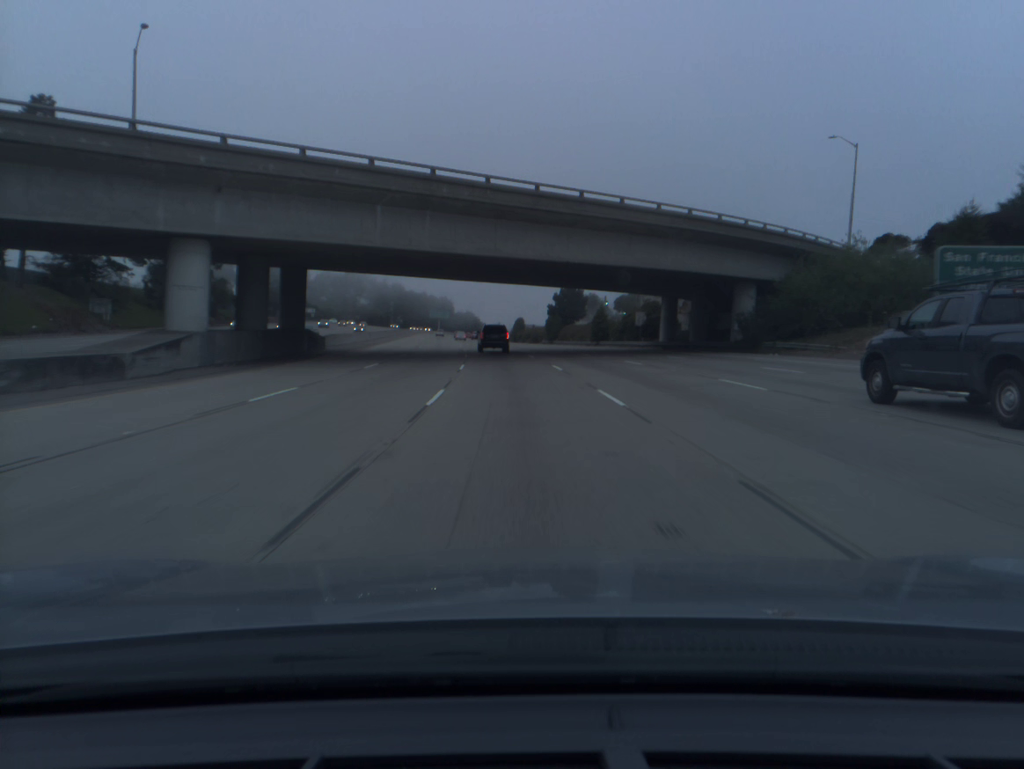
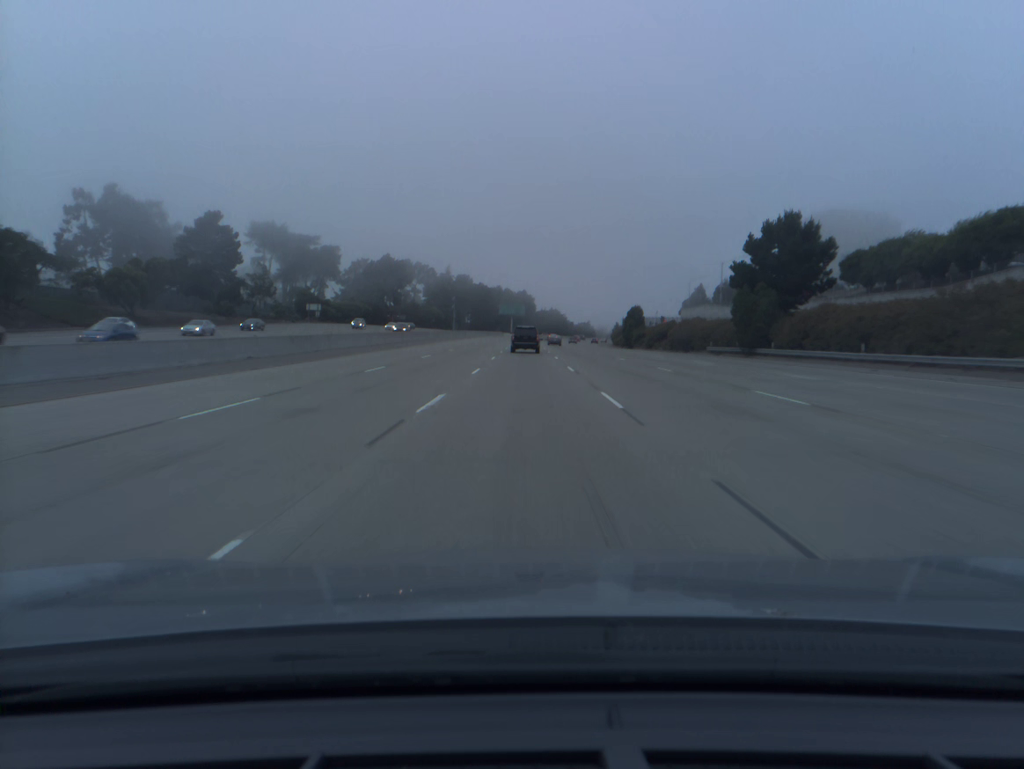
(-5.0, +85.1) m; -6°
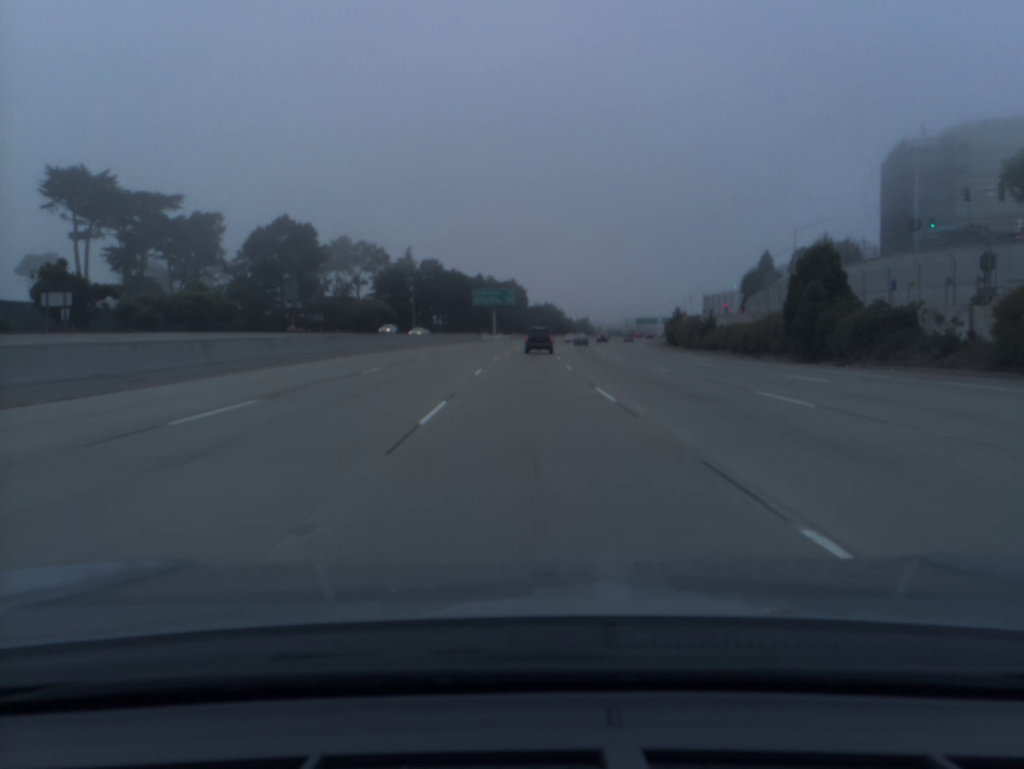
(0.0, +85.9) m; +1°
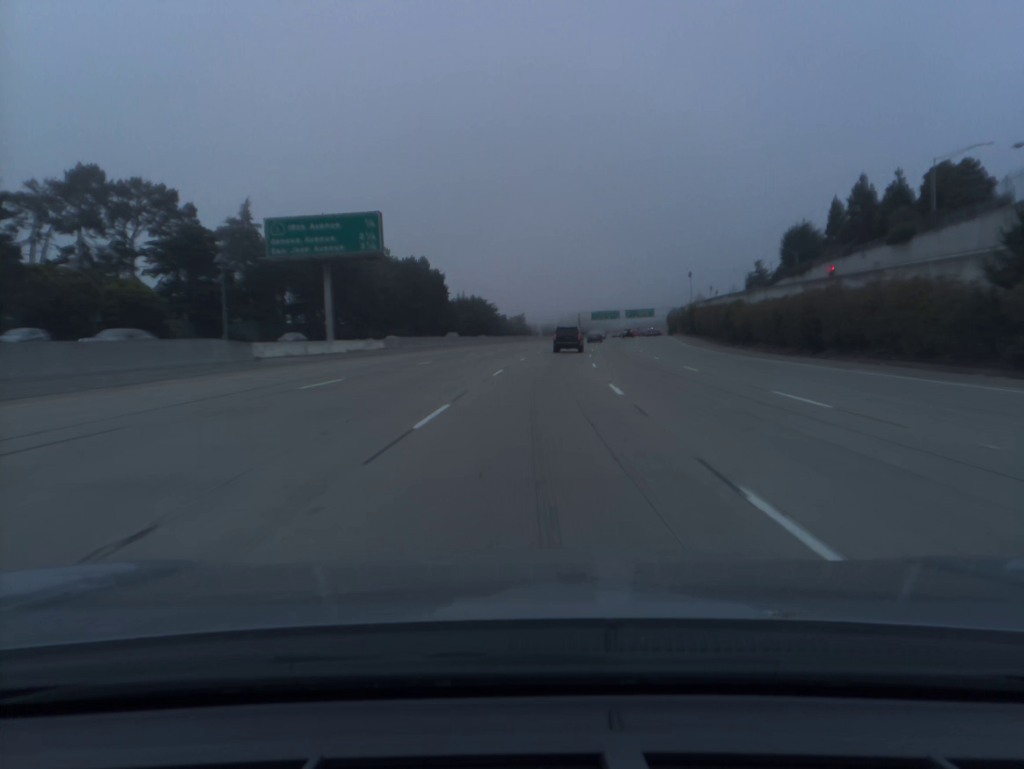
(+2.3, +85.9) m; +5°
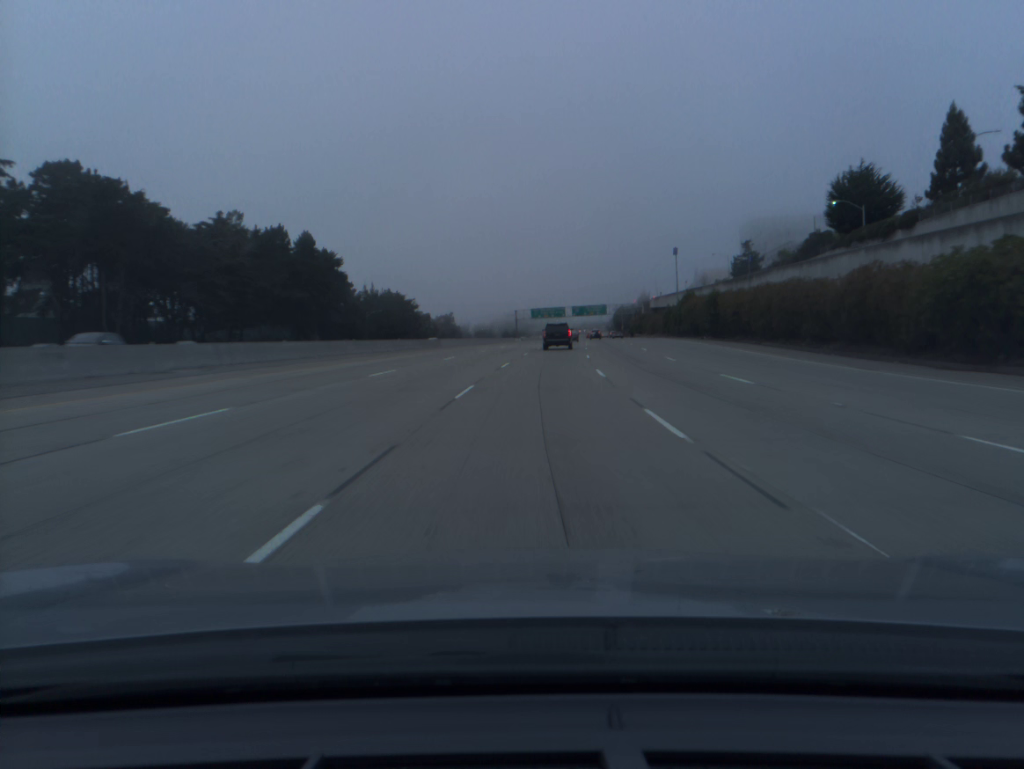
(+2.4, +51.6) m; +5°
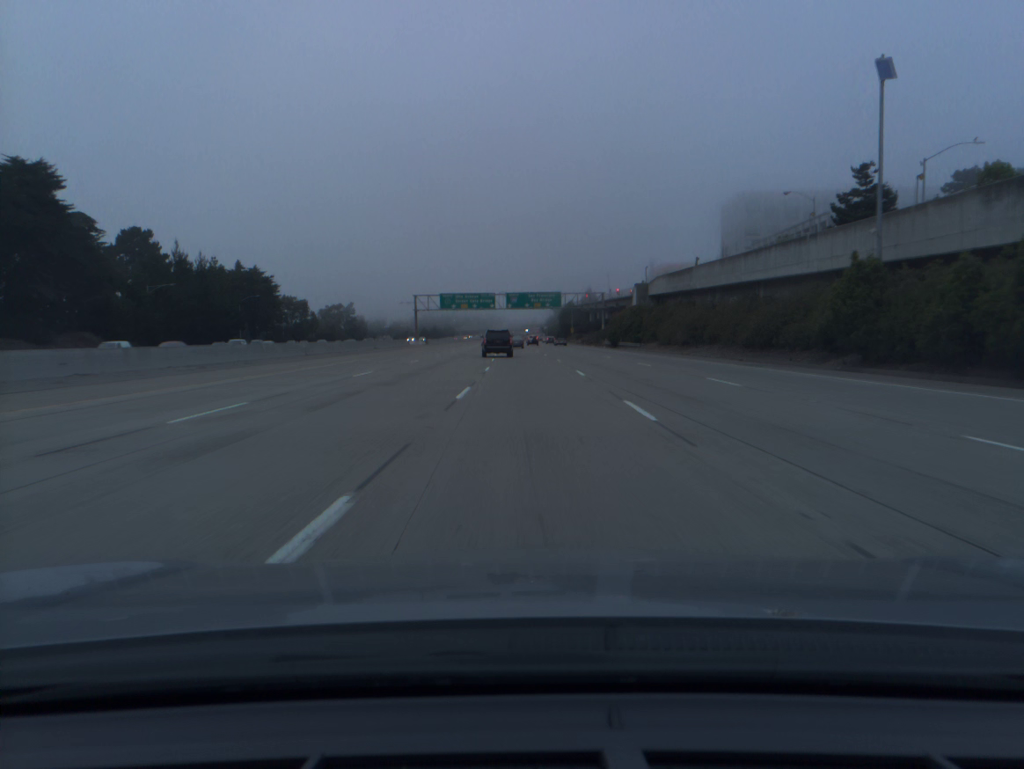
(+4.7, +85.0) m; +5°
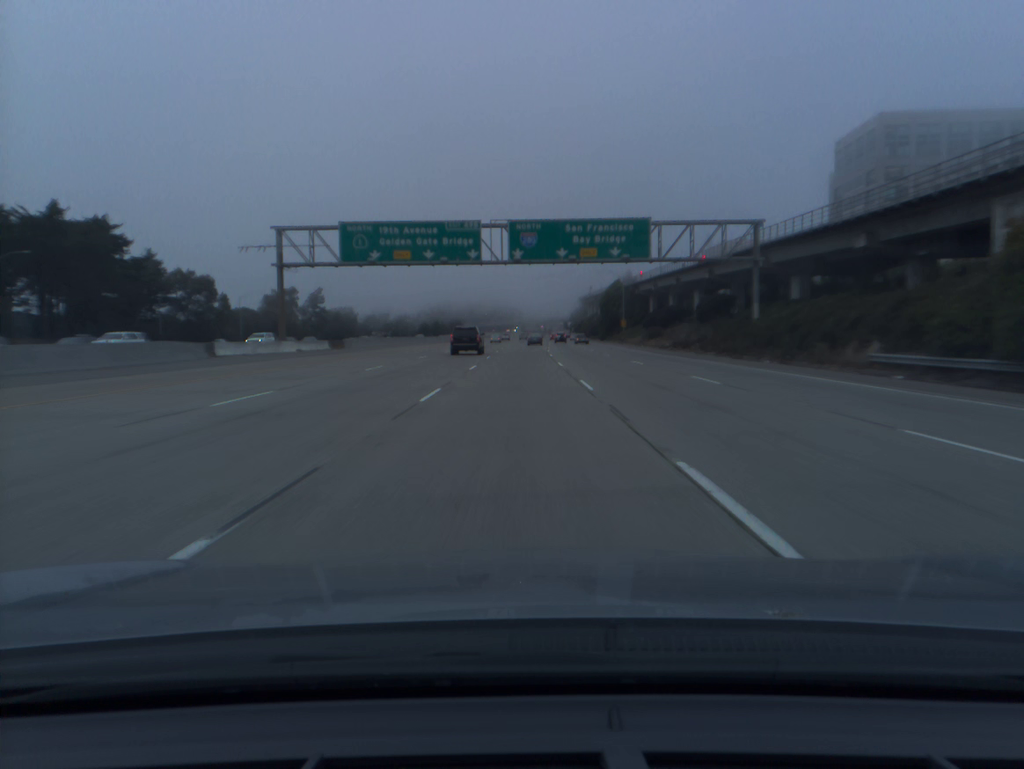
(-0.4, +84.8) m; -1°
